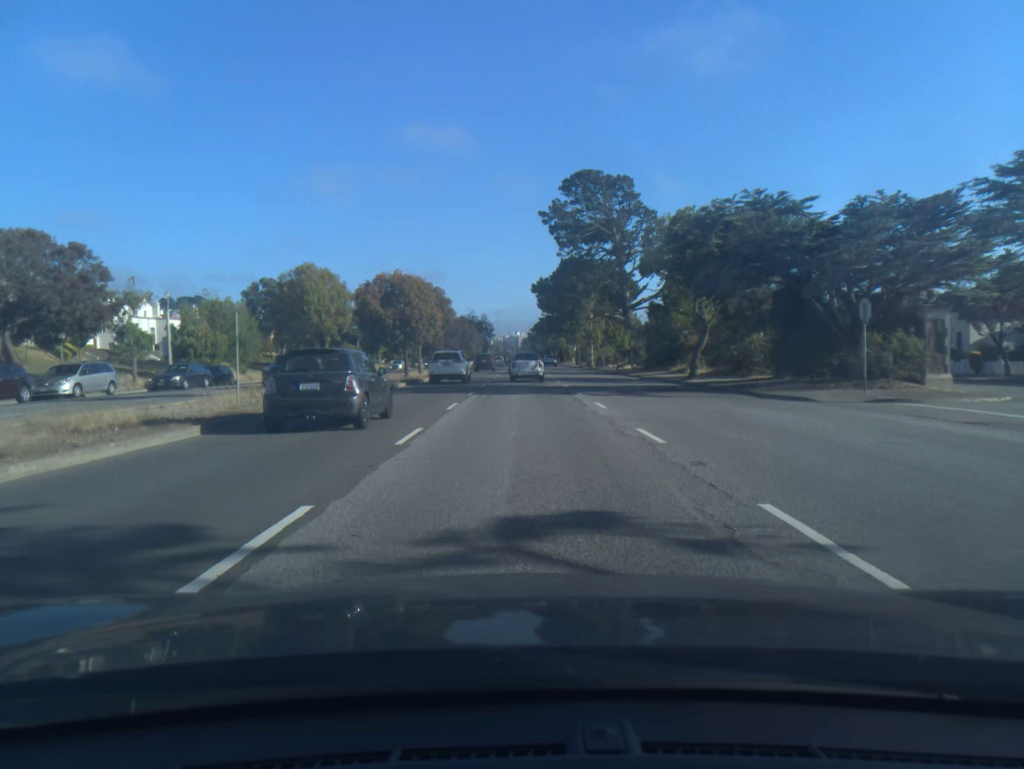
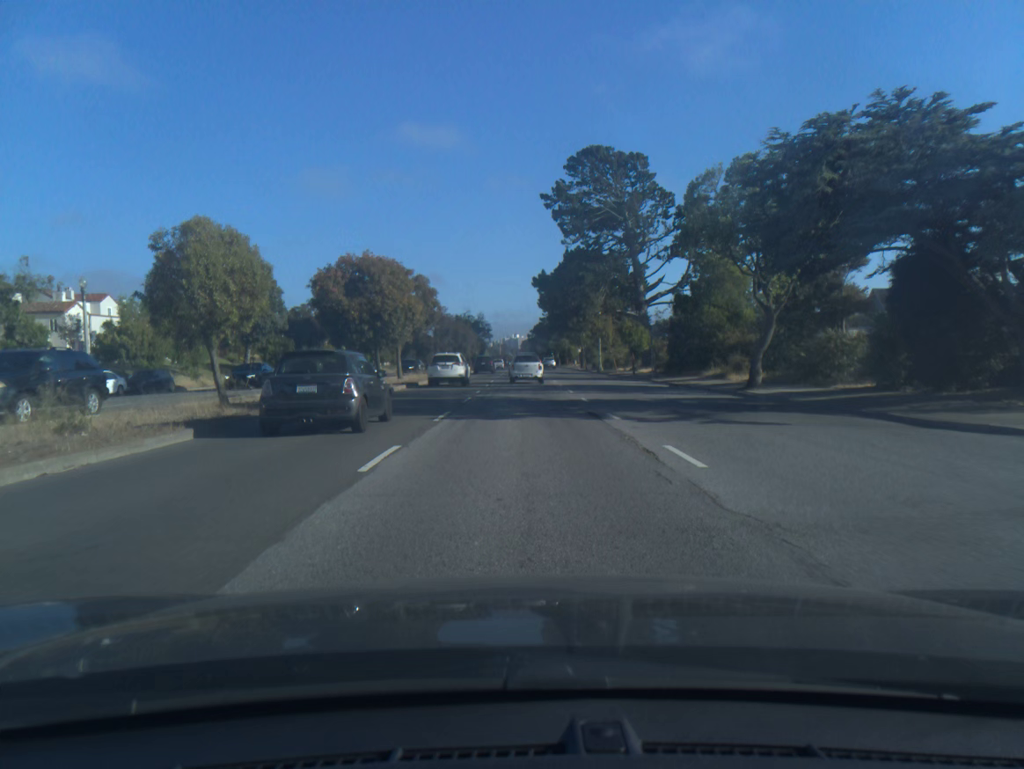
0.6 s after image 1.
(0.0, +10.0) m; 0°
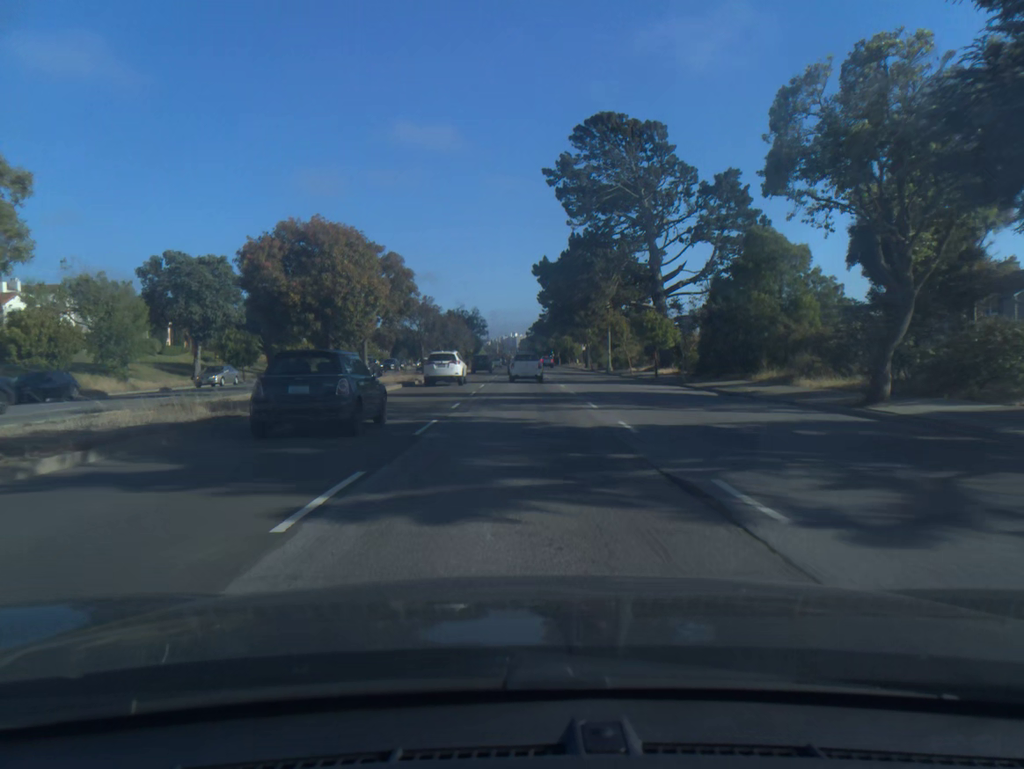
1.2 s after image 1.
(0.0, +10.1) m; 0°
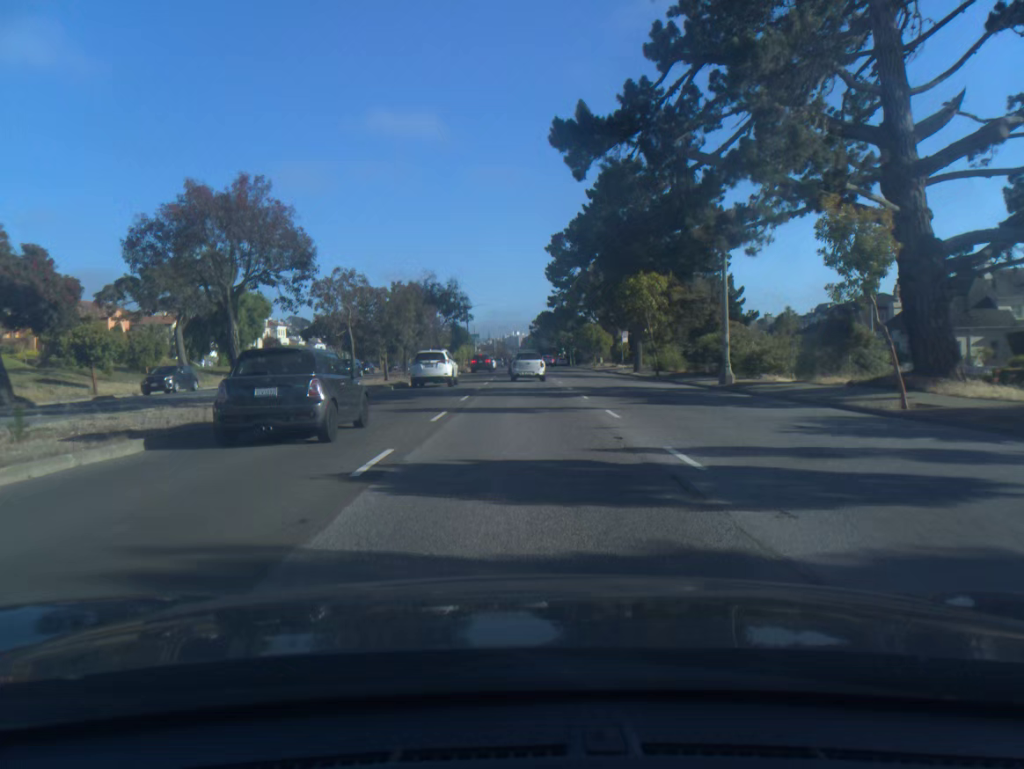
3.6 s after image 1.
(0.0, +40.9) m; 0°
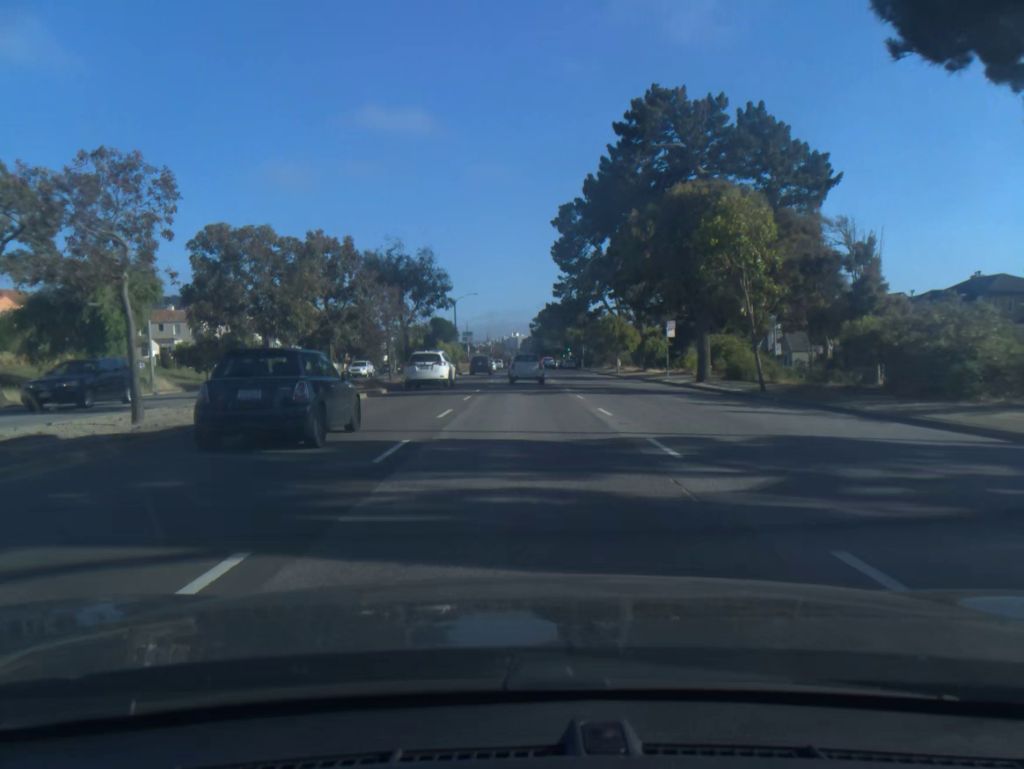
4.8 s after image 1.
(0.0, +20.5) m; 0°
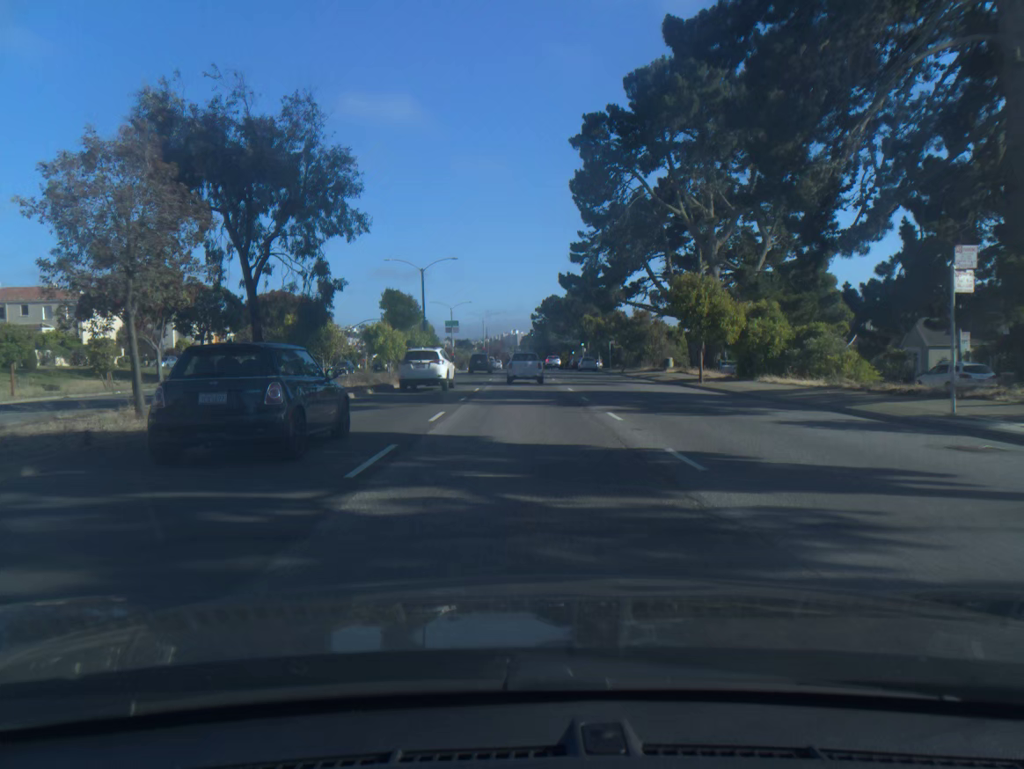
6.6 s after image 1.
(0.0, +30.7) m; 0°
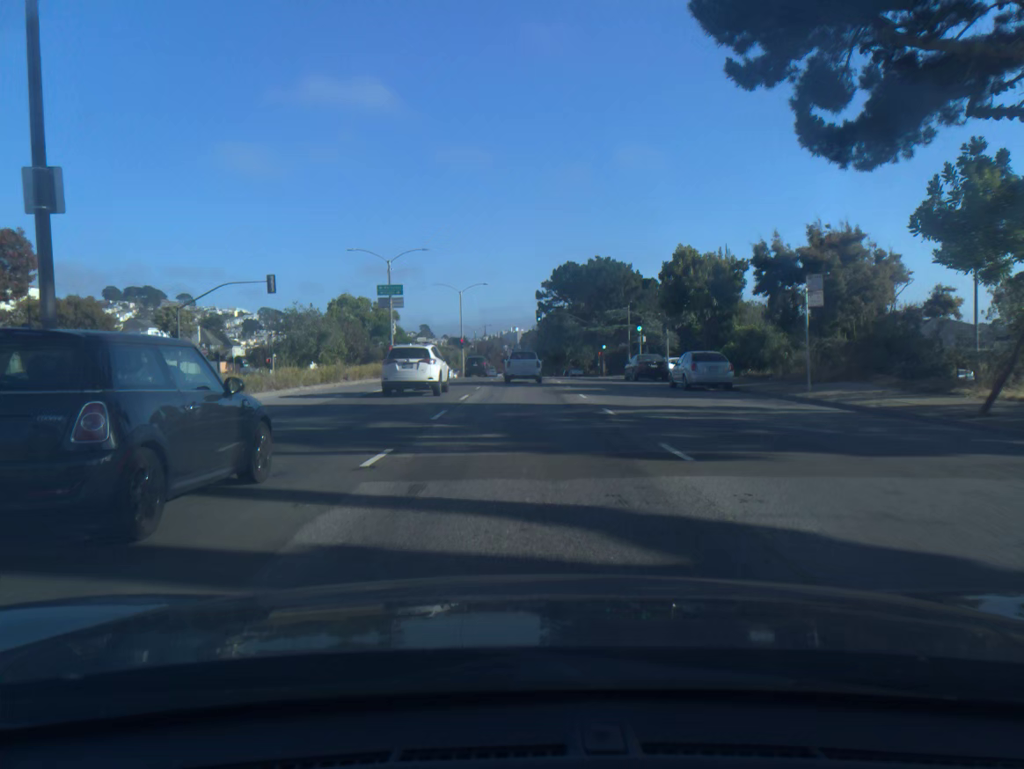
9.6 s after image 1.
(0.0, +50.5) m; 0°
